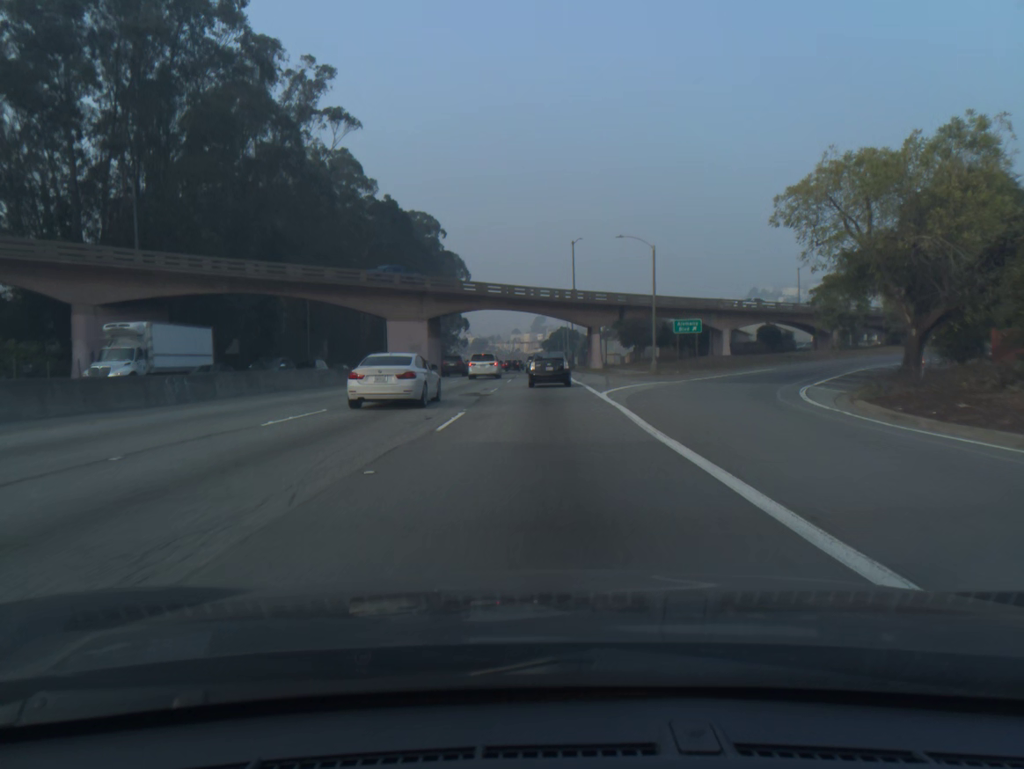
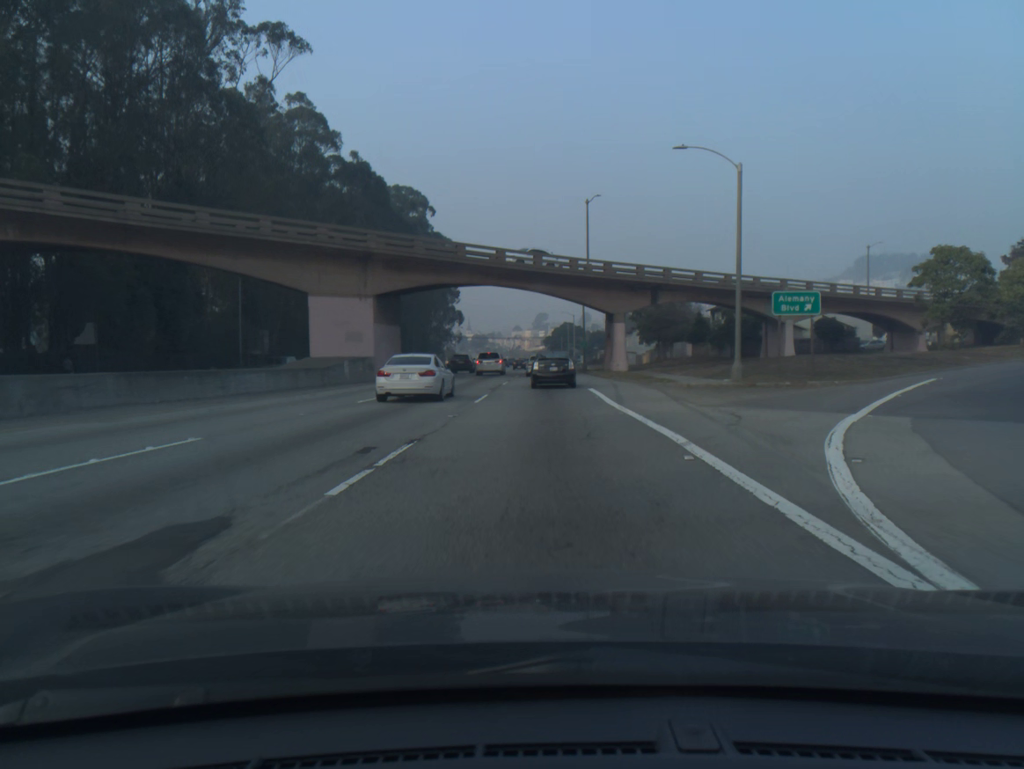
(0.0, +22.1) m; 0°
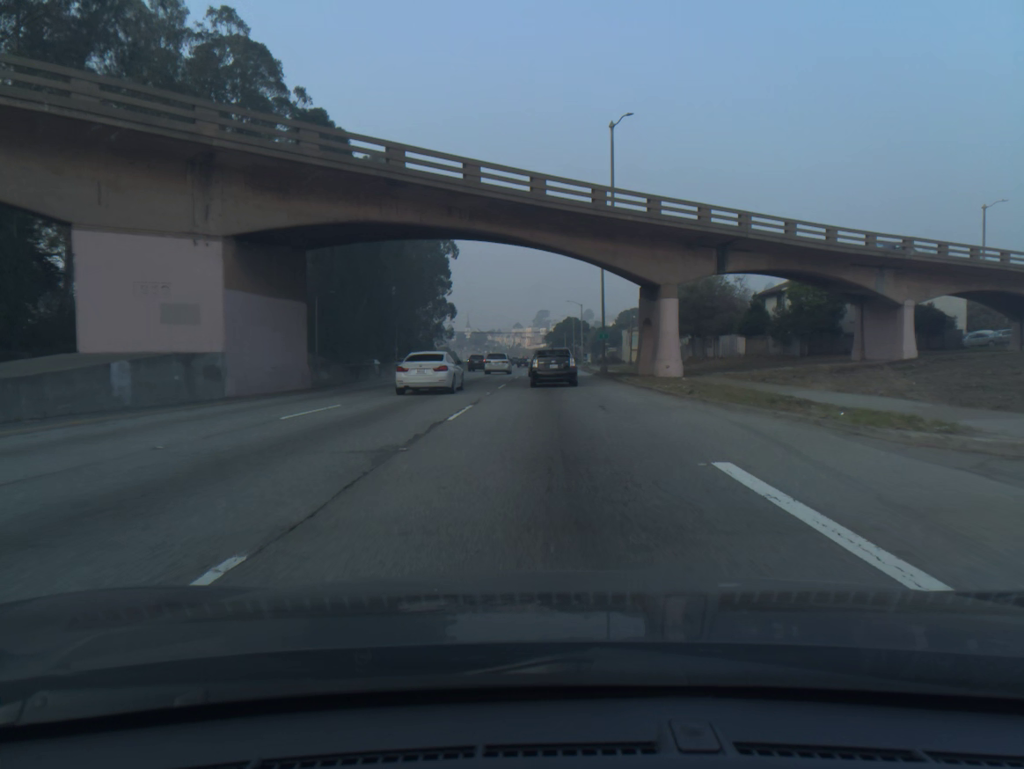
(0.0, +21.4) m; 0°
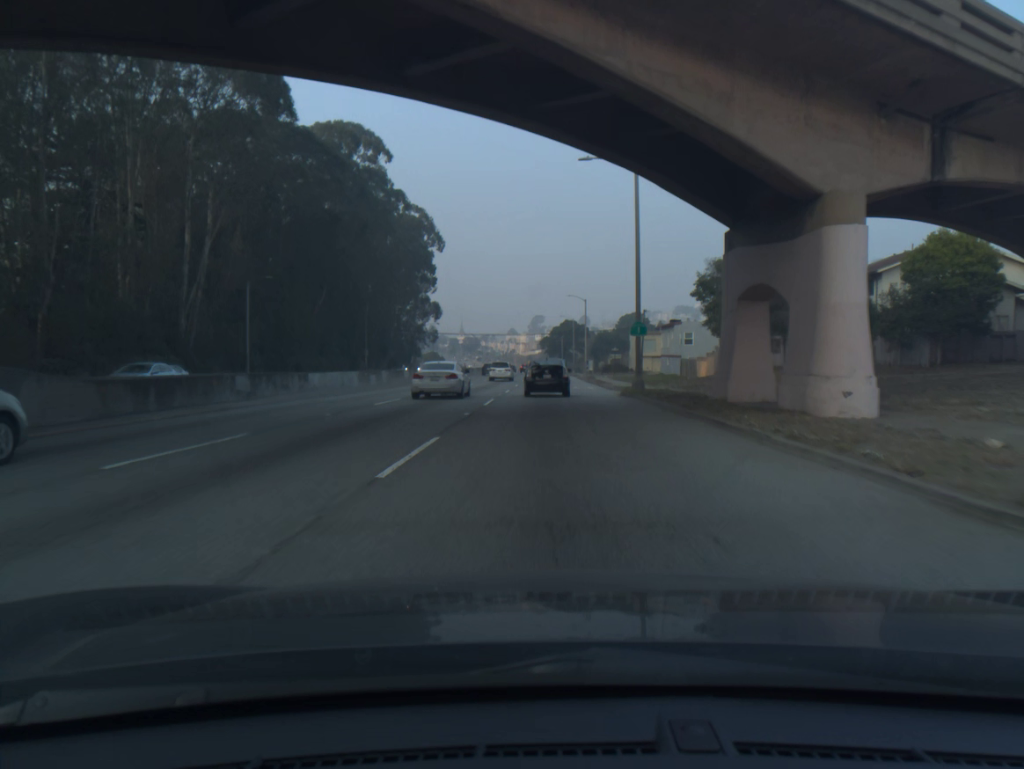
(+0.1, +20.9) m; 0°
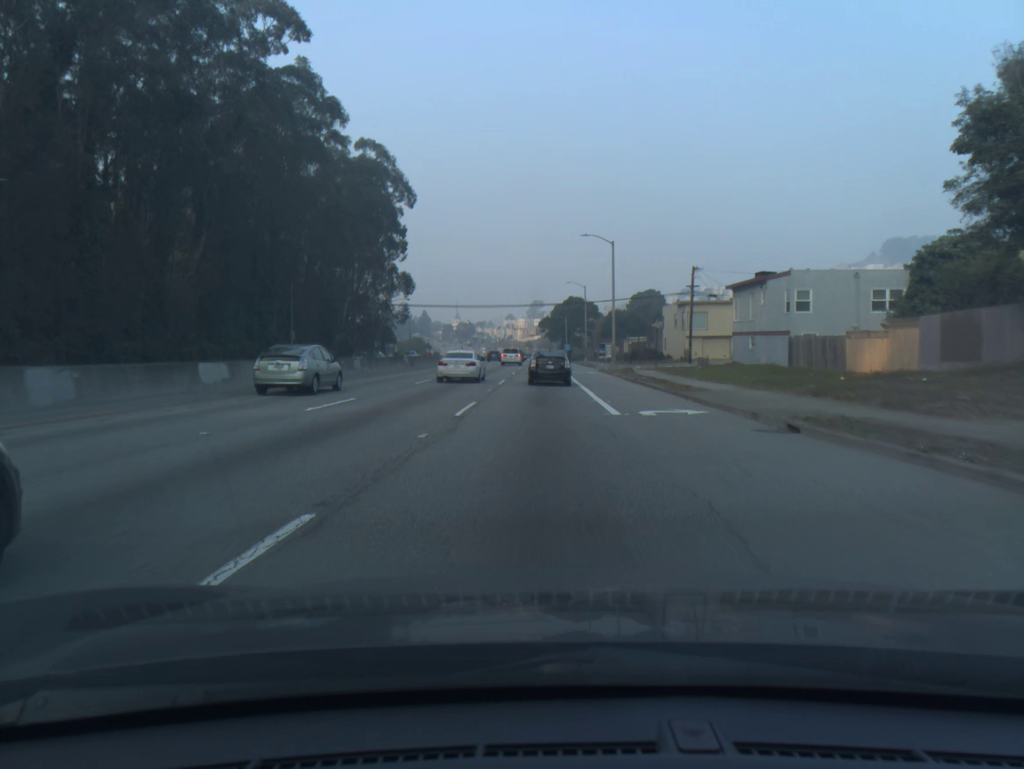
(+0.1, +36.1) m; 0°
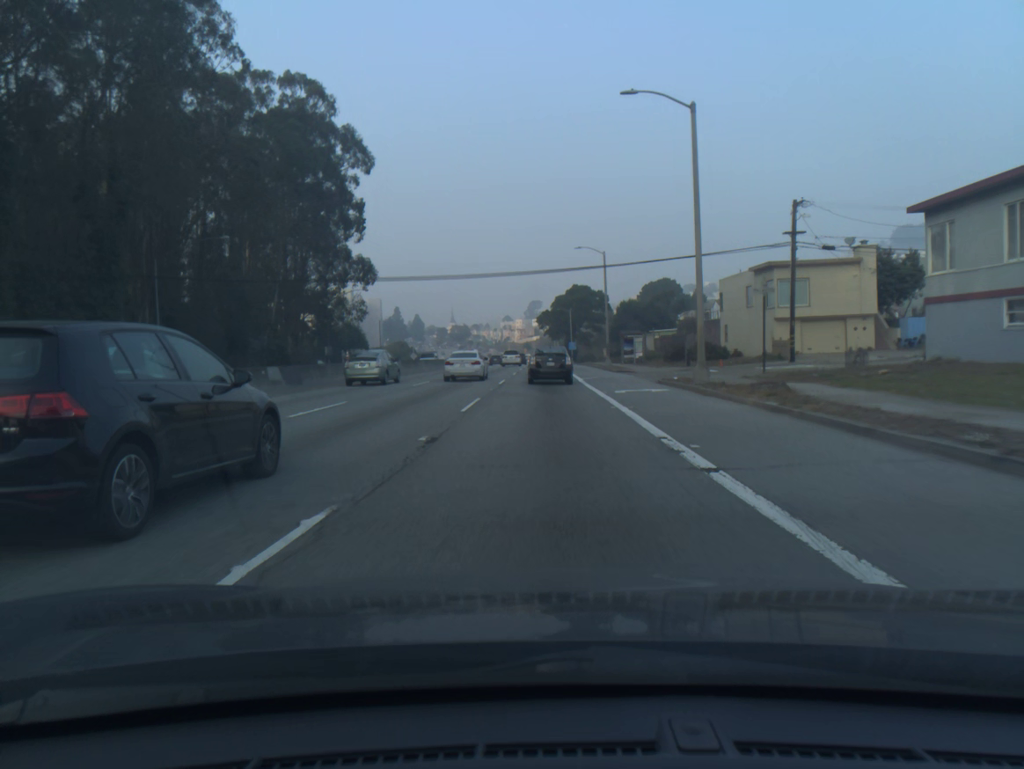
(-0.1, +30.5) m; 0°
